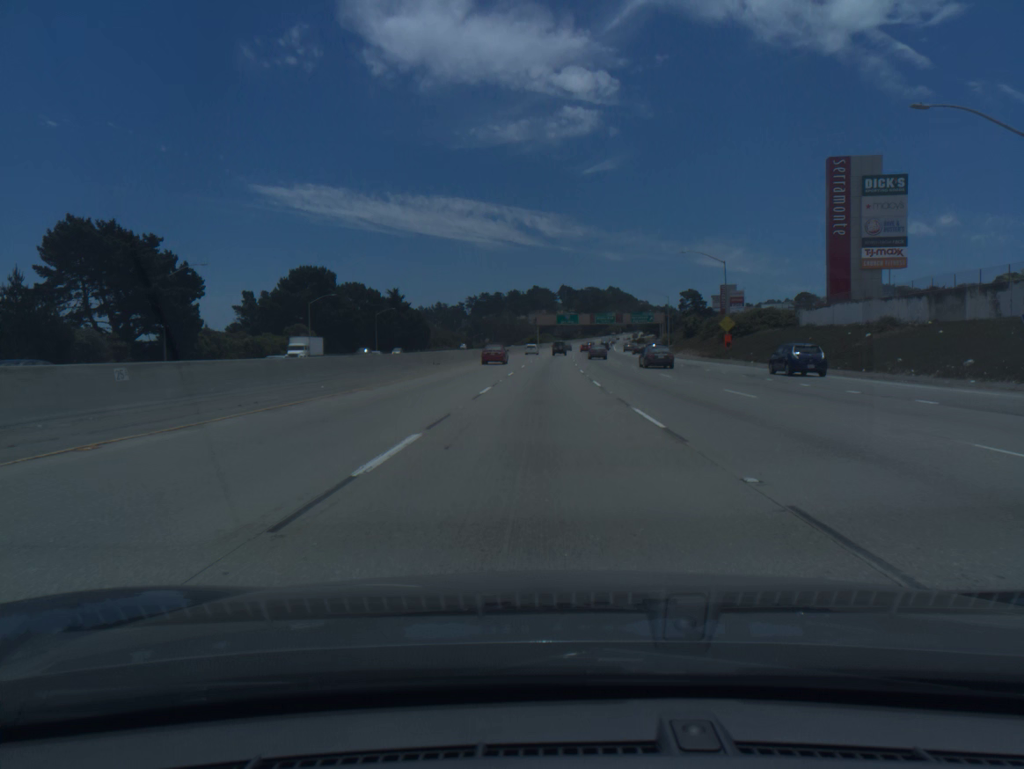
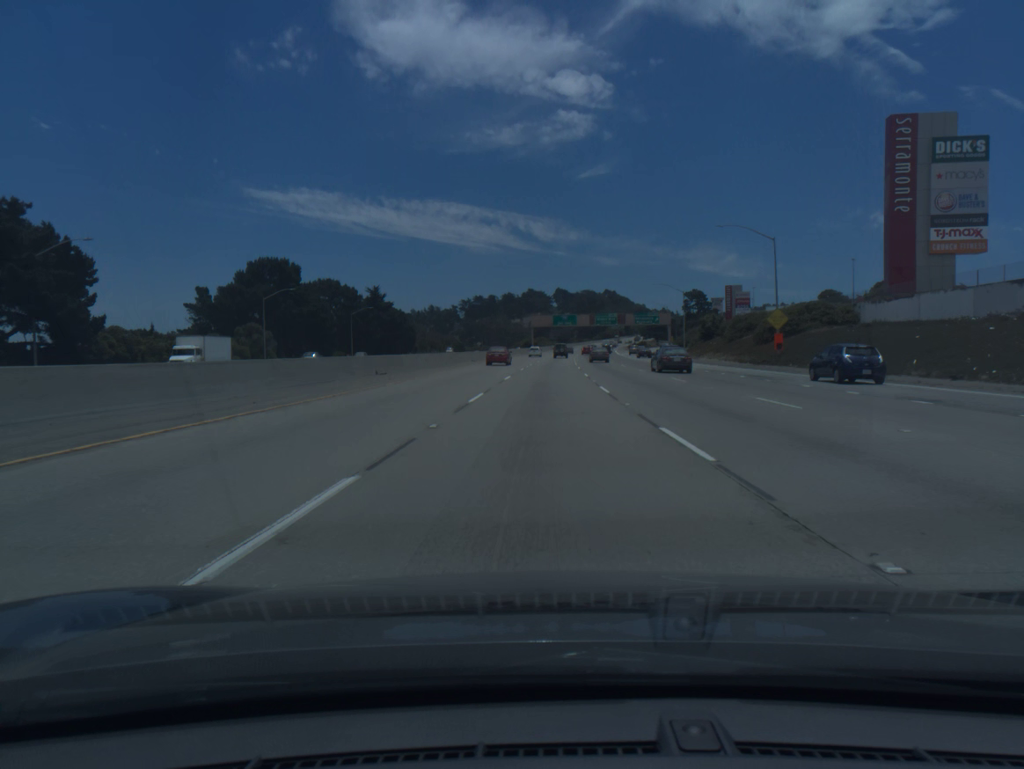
(+0.1, +18.4) m; 0°
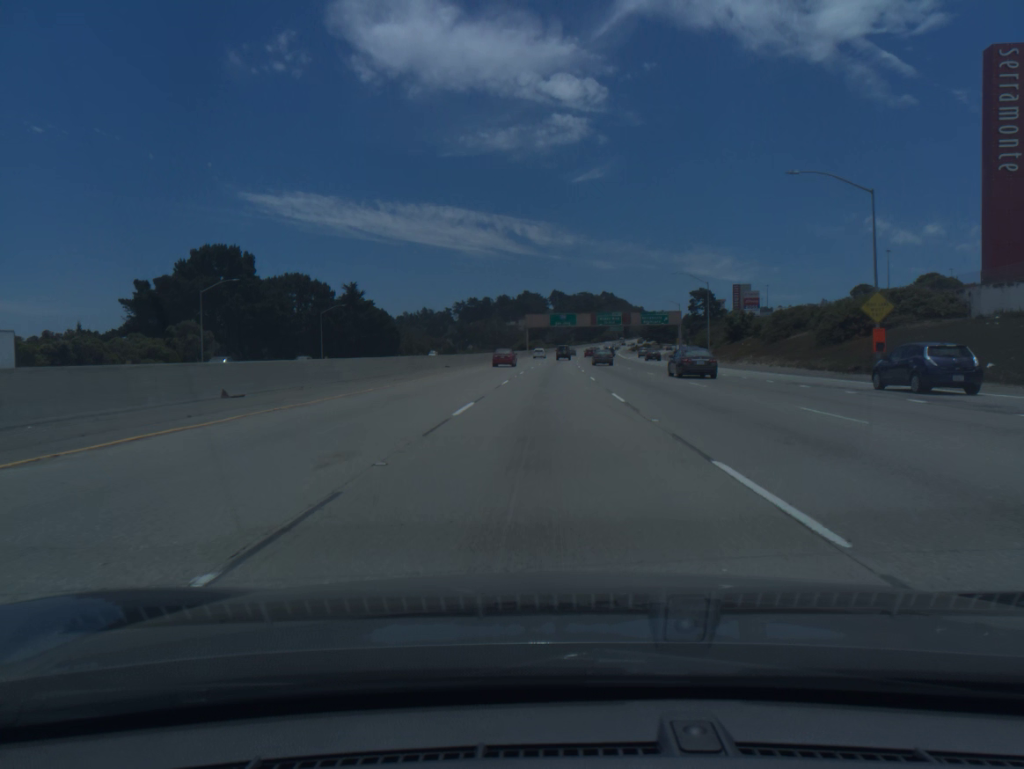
(0.0, +18.3) m; 0°
